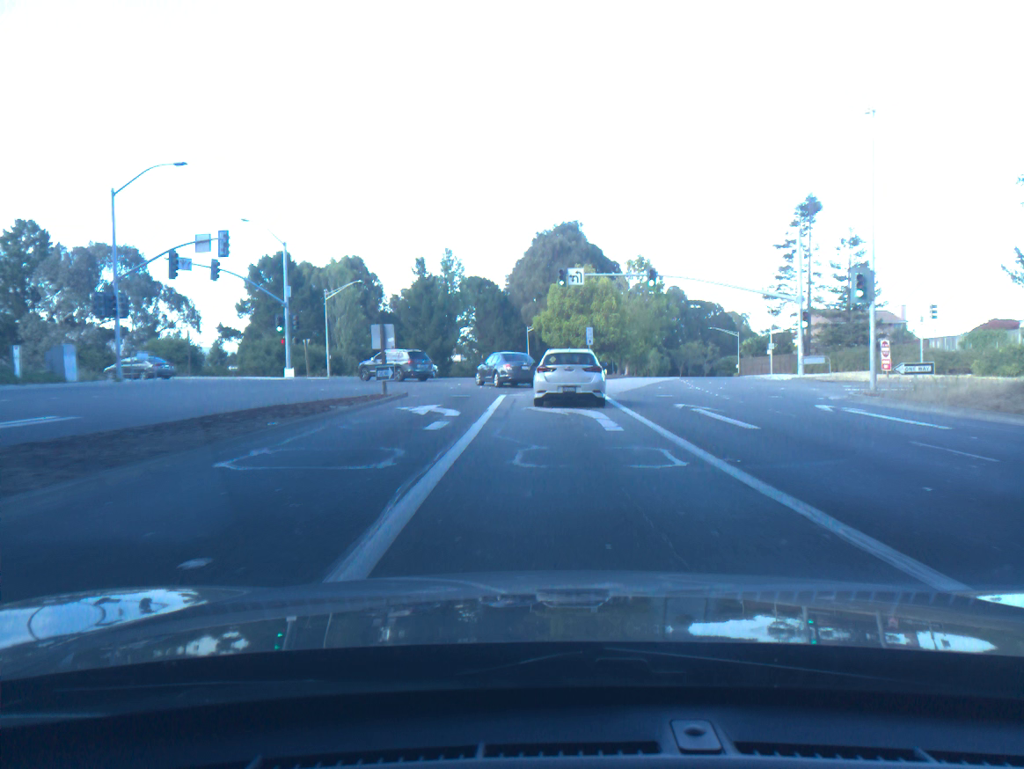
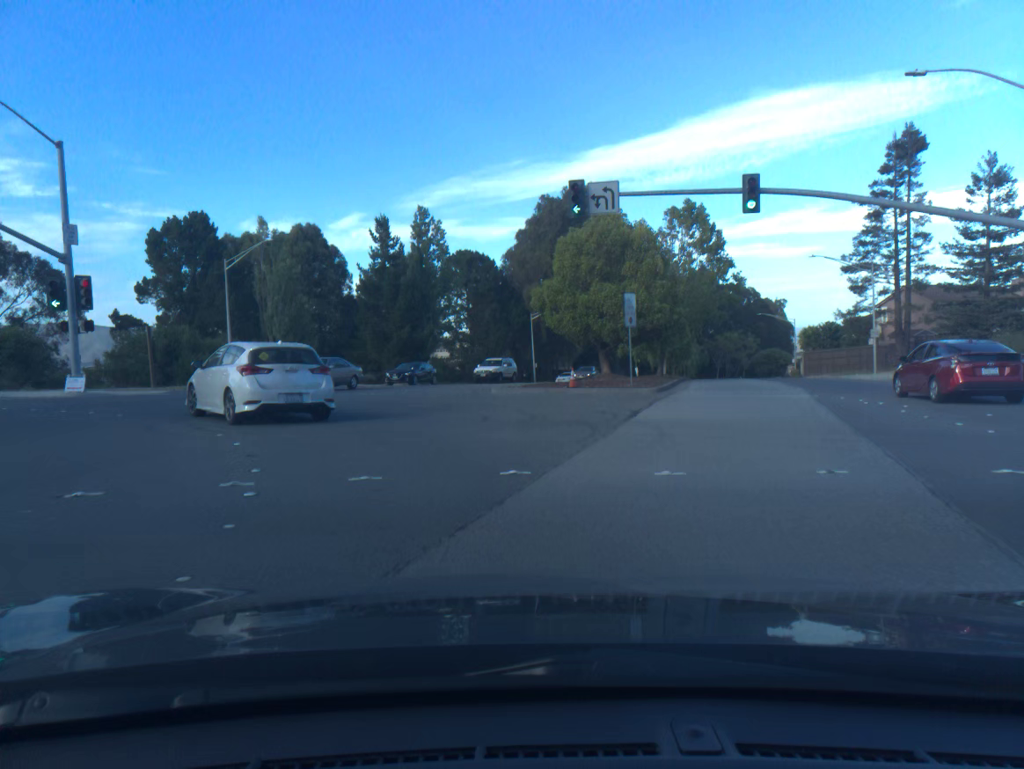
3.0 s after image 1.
(-0.6, +24.0) m; -8°
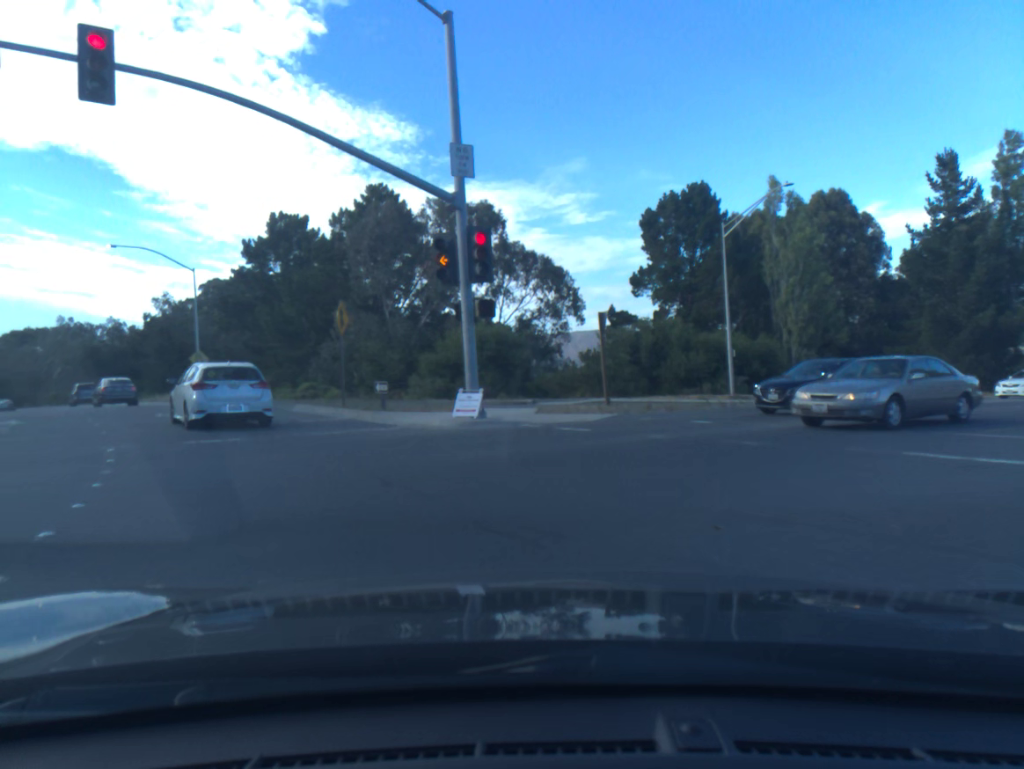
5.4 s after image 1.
(-5.6, +15.3) m; -42°
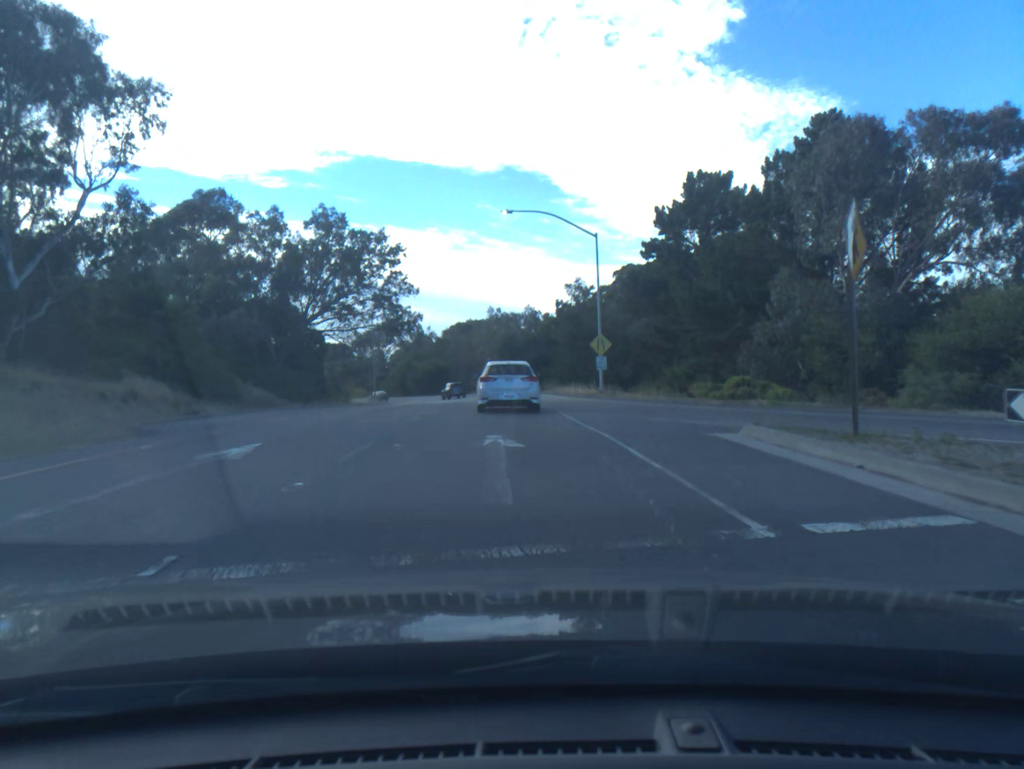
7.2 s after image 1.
(-4.0, +13.5) m; -28°
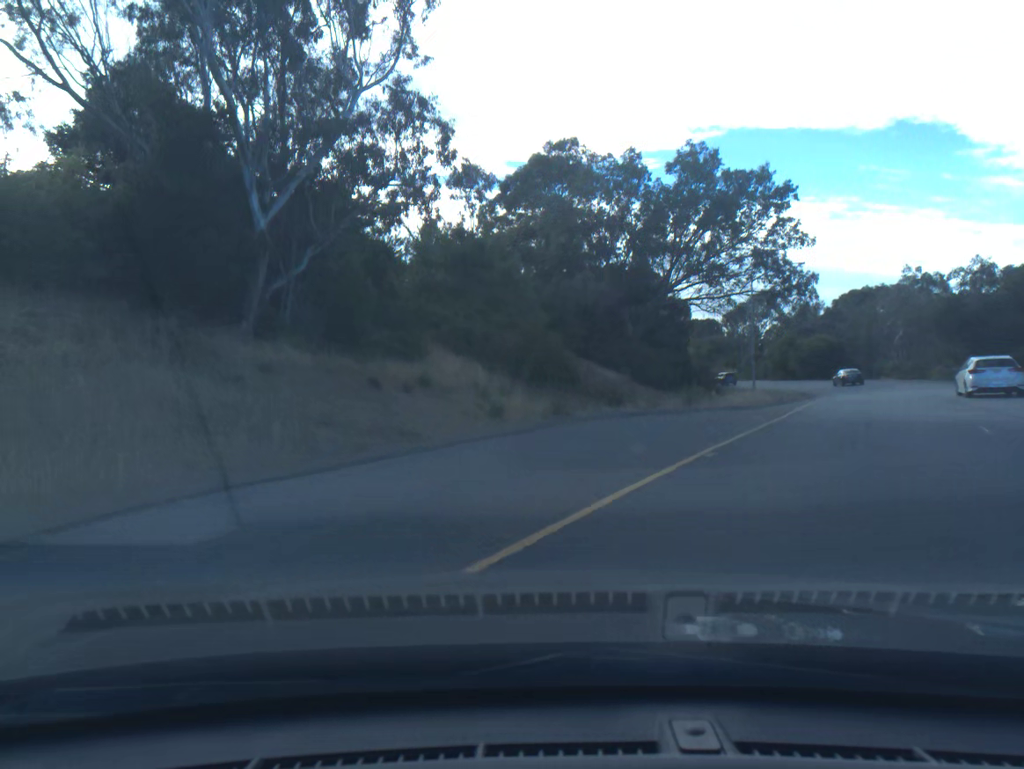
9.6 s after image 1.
(-4.3, +17.4) m; -28°
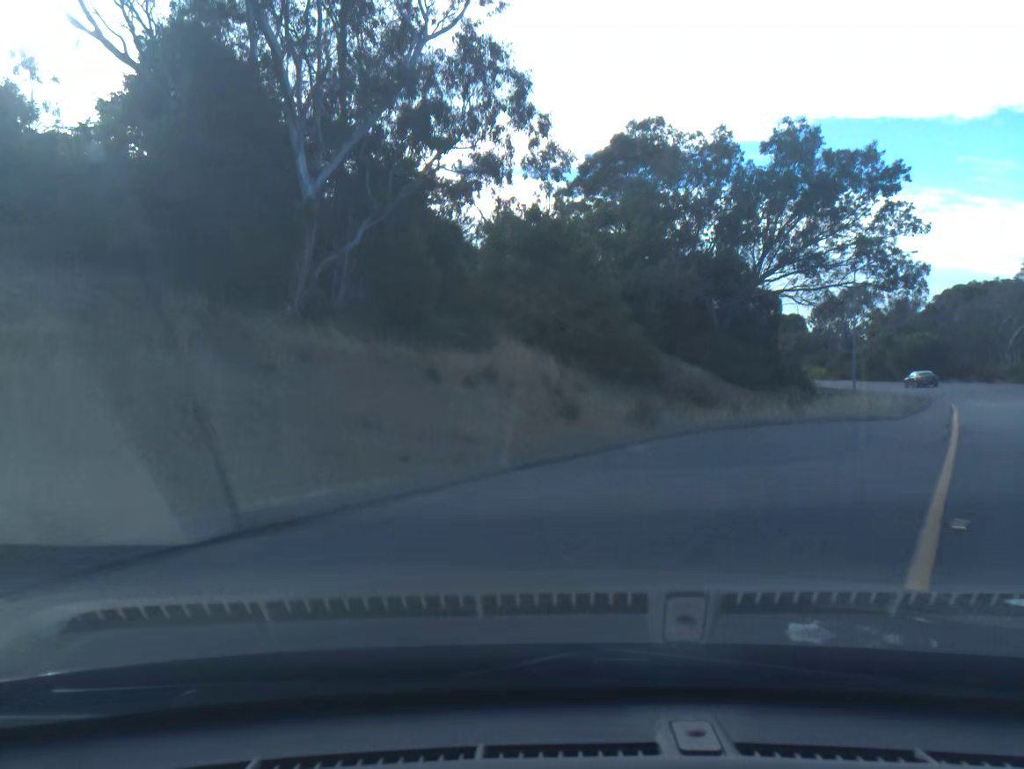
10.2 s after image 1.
(-0.2, +4.0) m; -5°
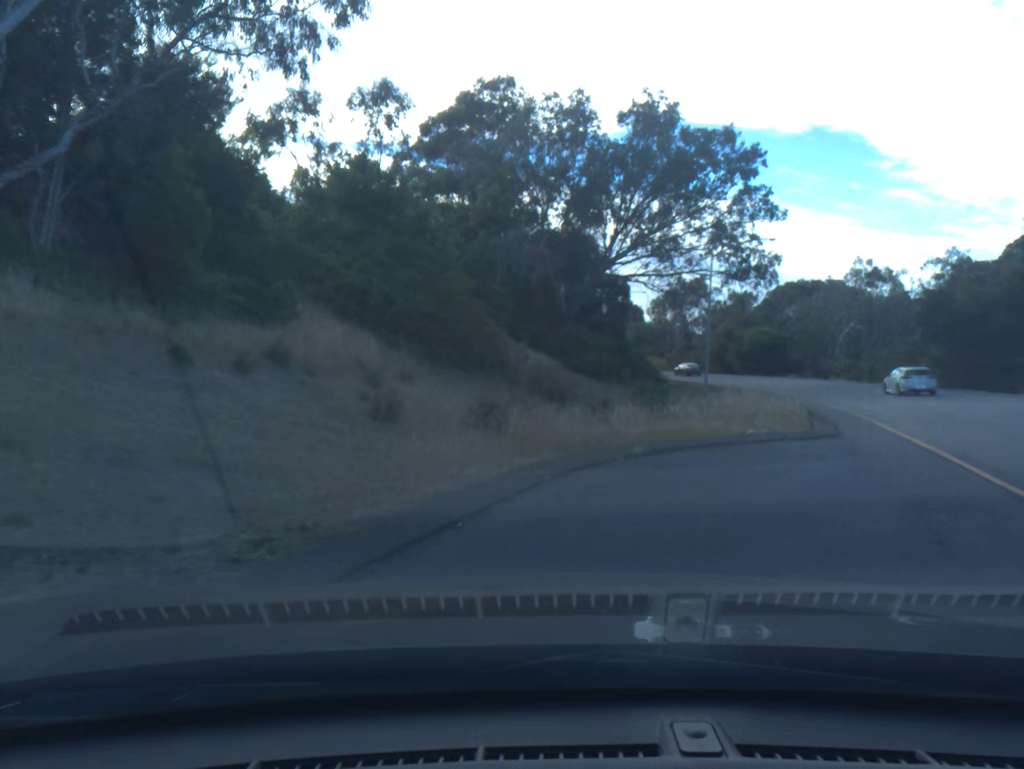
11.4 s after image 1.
(+0.9, +6.8) m; +19°
